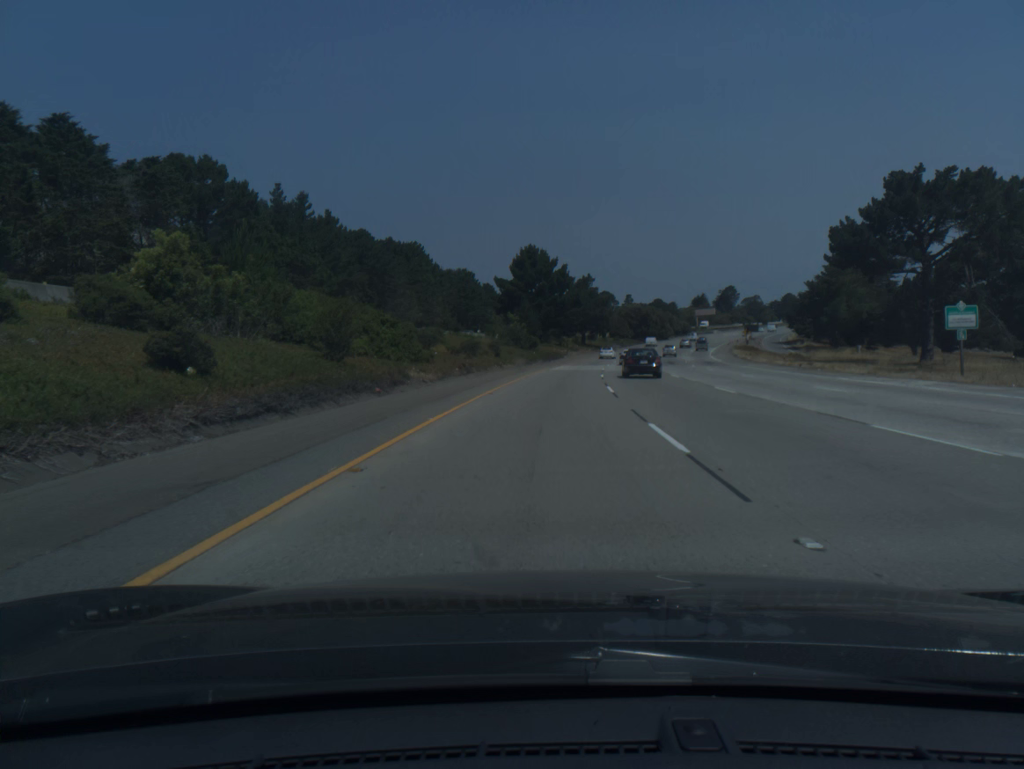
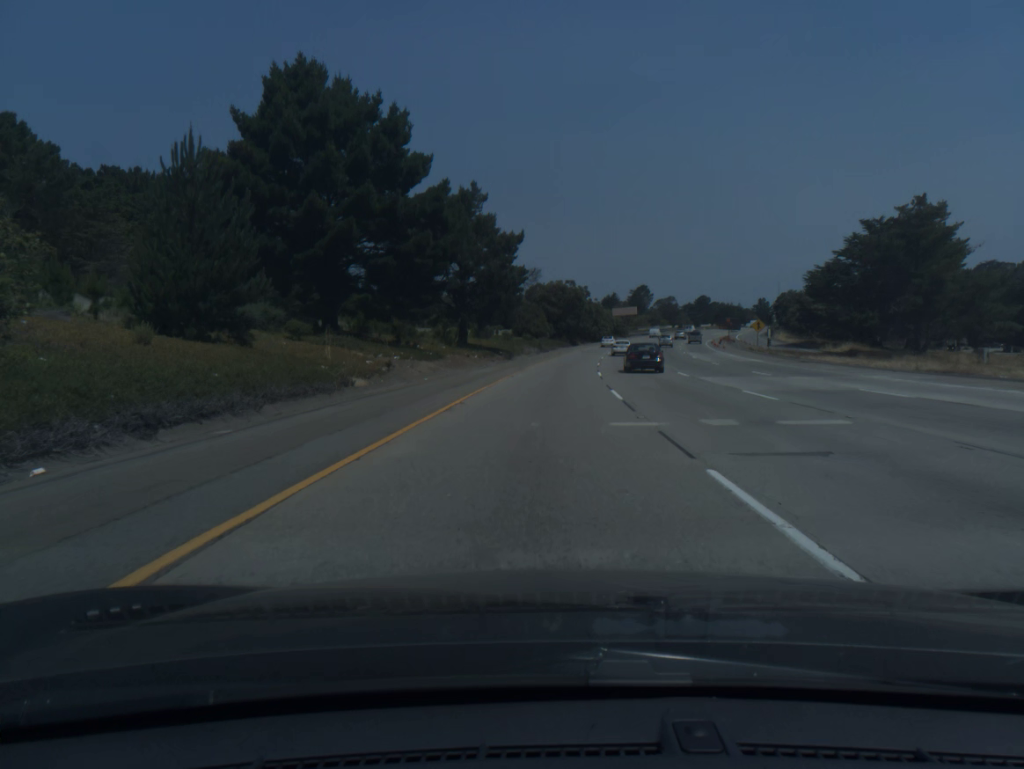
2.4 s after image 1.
(+5.2, +78.5) m; +8°
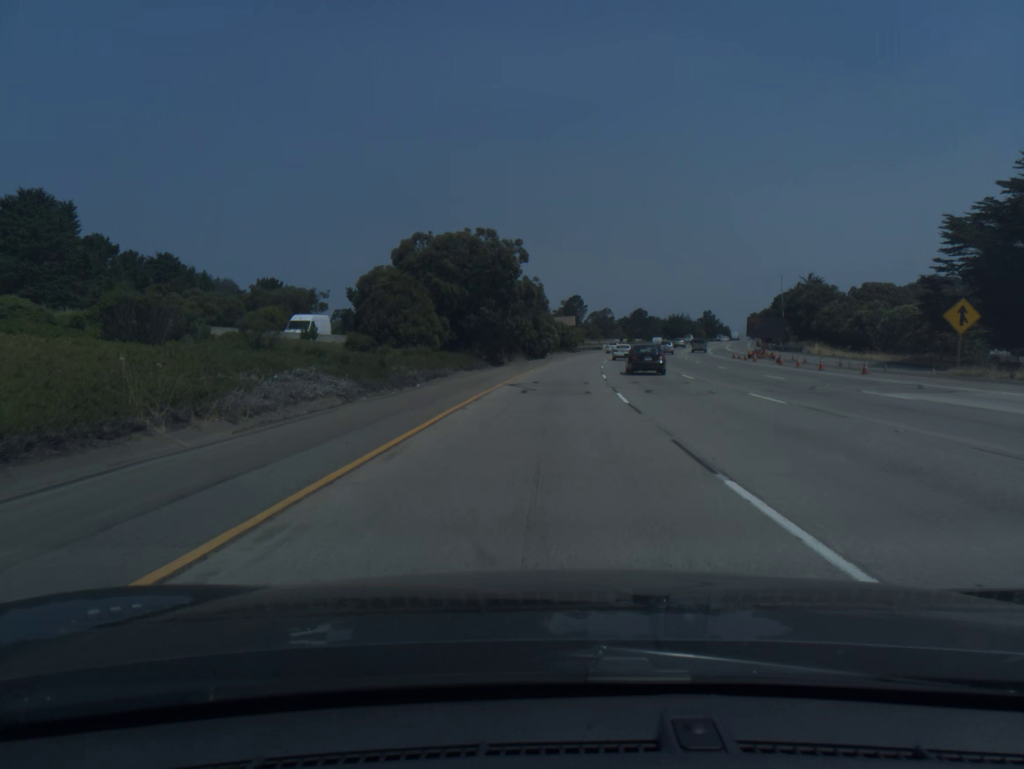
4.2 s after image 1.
(+2.6, +58.8) m; +5°
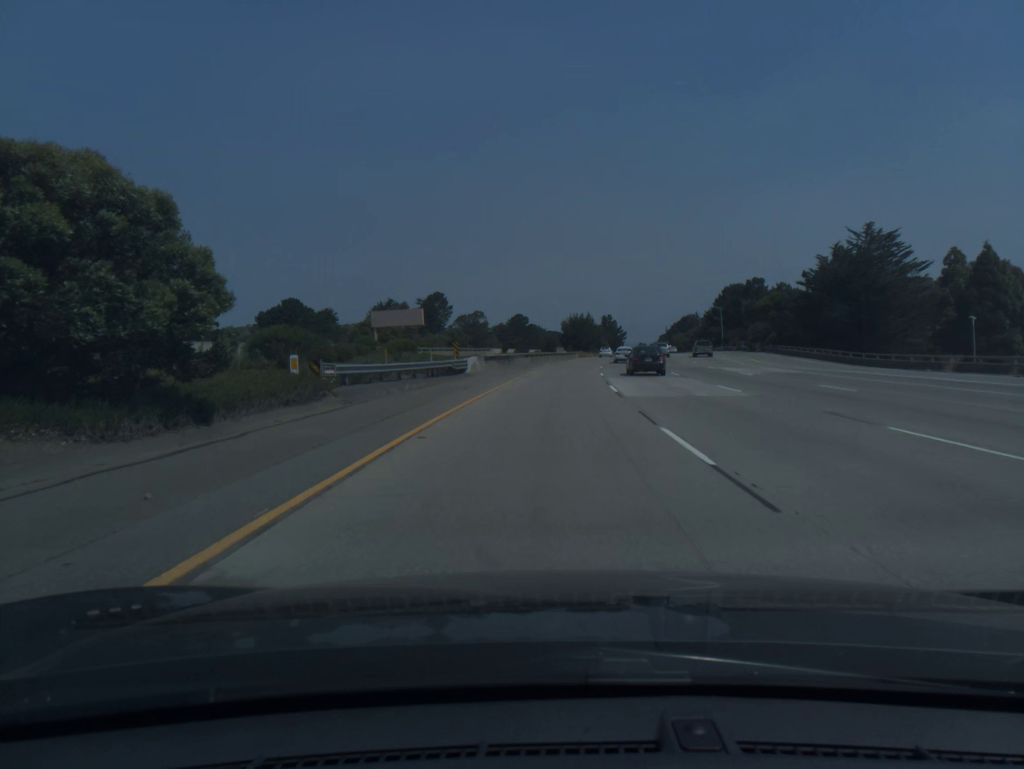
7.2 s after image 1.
(+7.9, +97.1) m; +9°
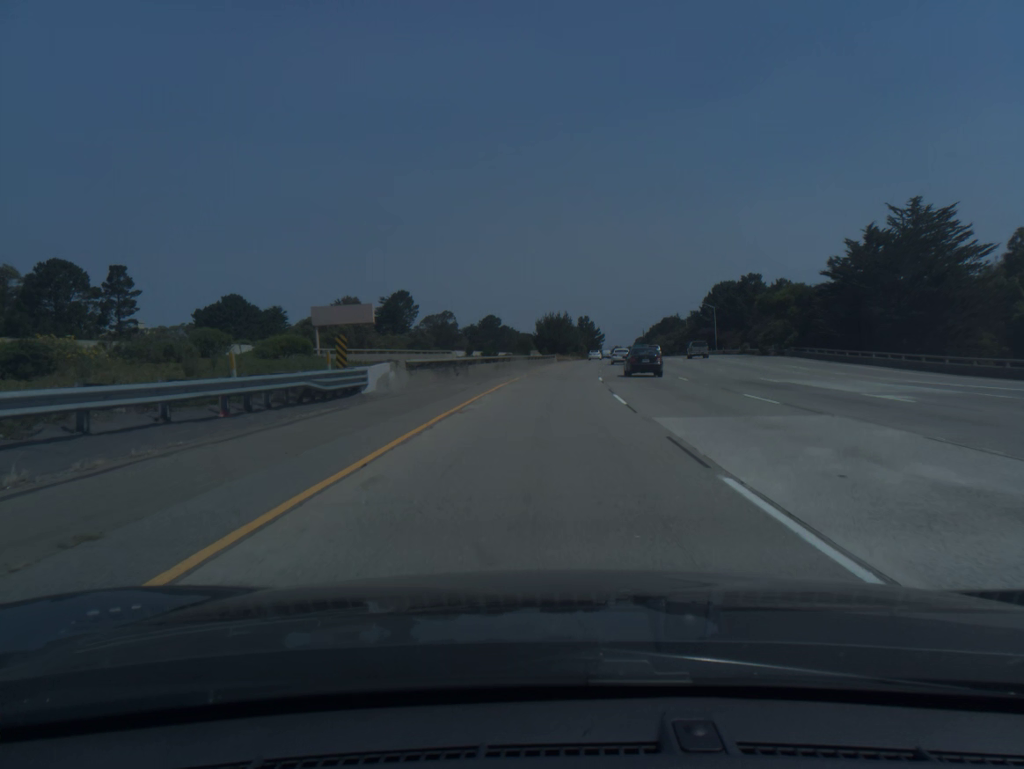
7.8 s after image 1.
(+0.3, +19.4) m; +2°
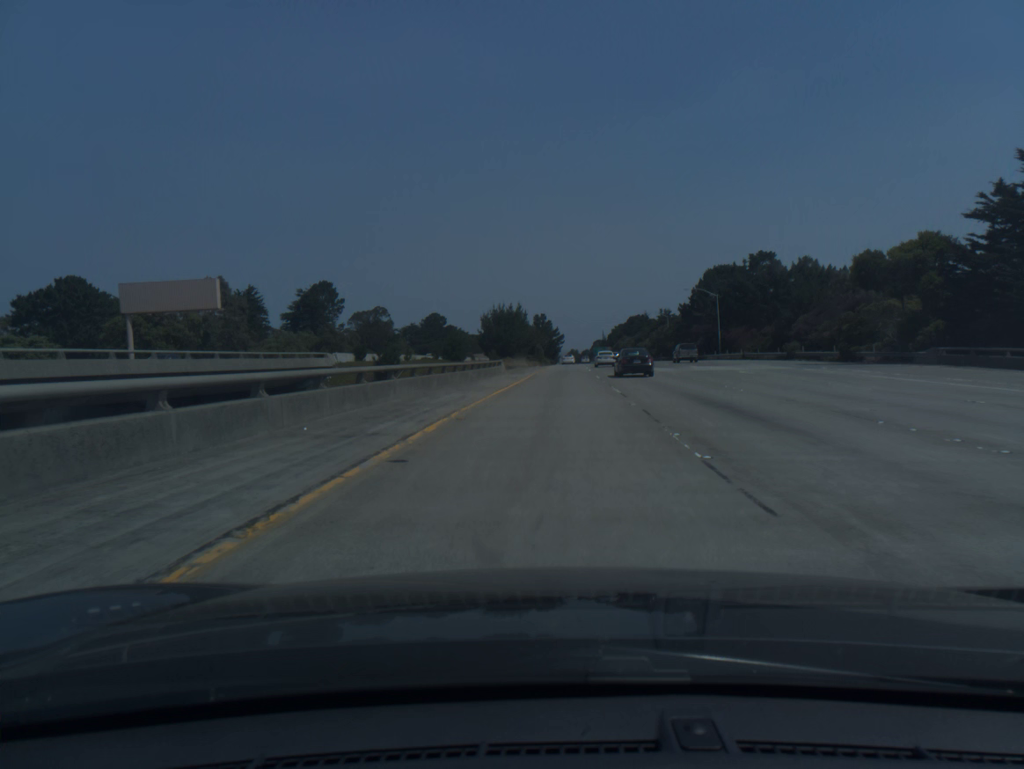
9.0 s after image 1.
(+1.1, +38.9) m; +3°
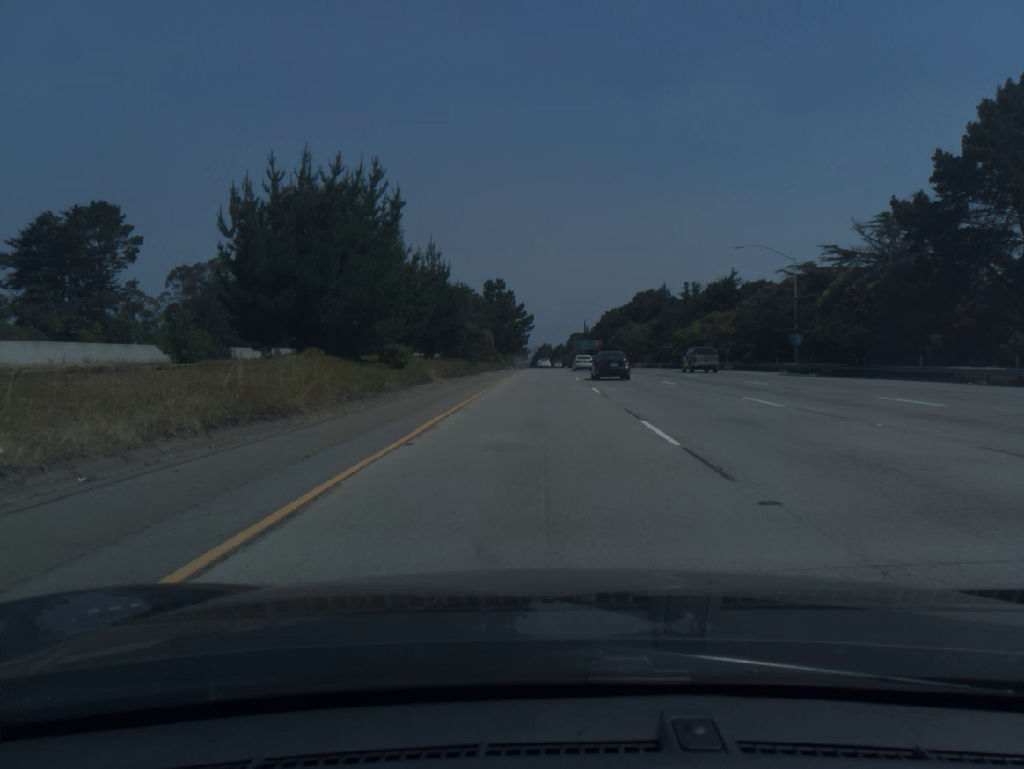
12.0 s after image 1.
(+3.4, +97.4) m; +2°
